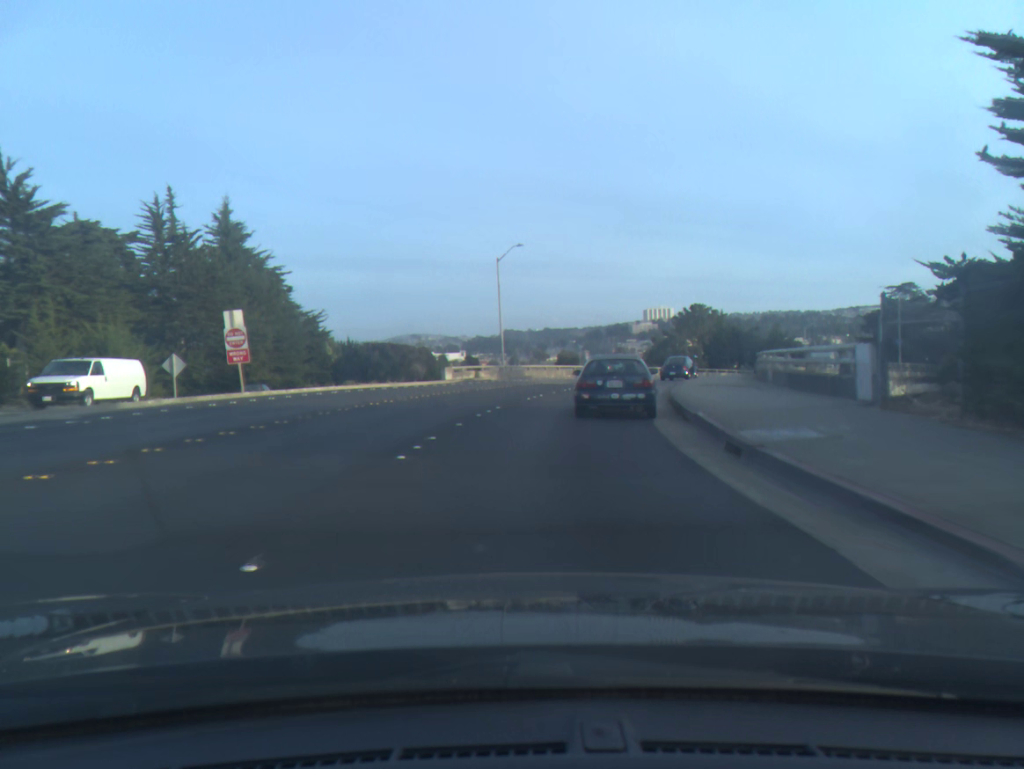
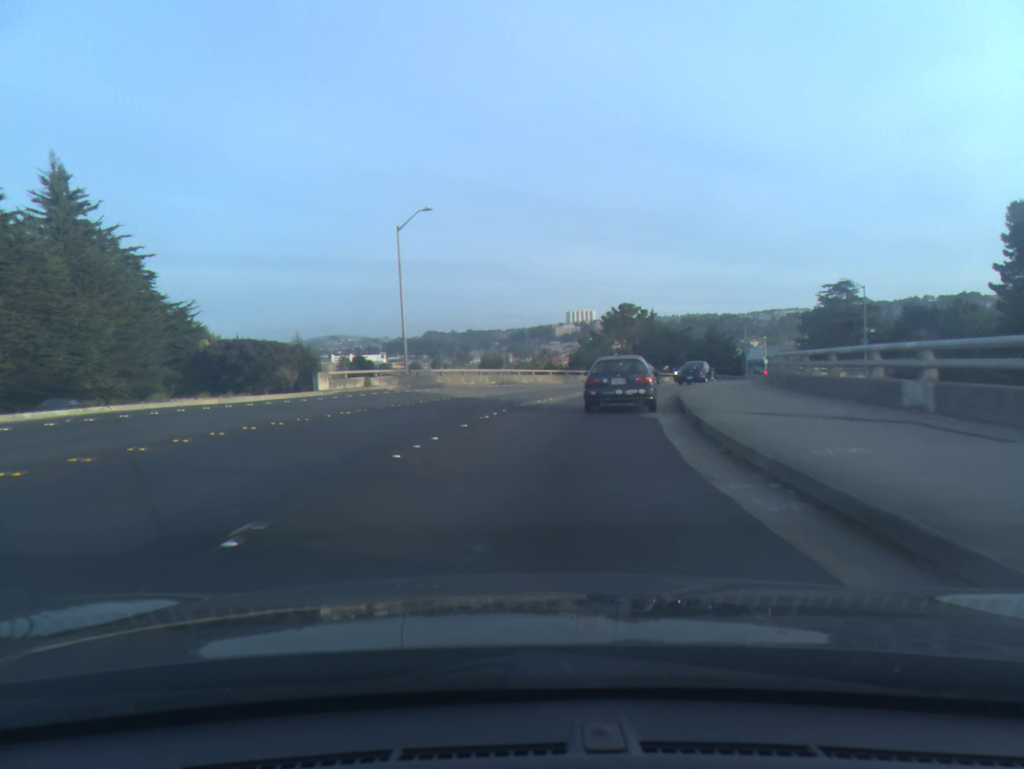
(+0.6, +13.8) m; +5°
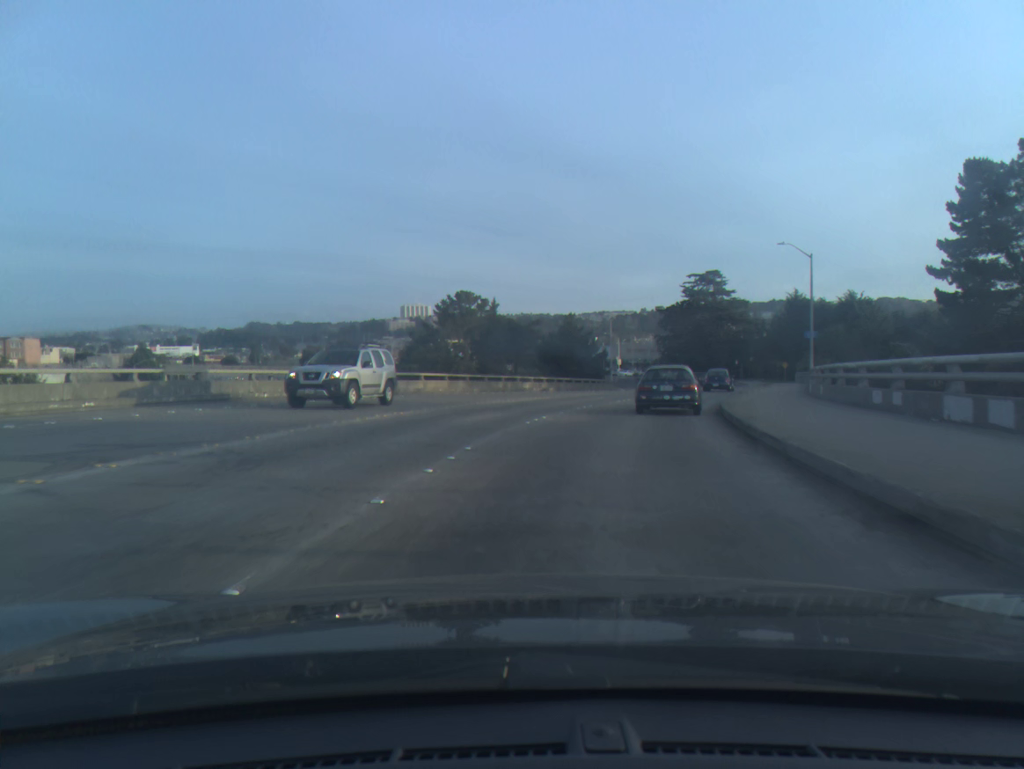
(+3.2, +29.2) m; +12°
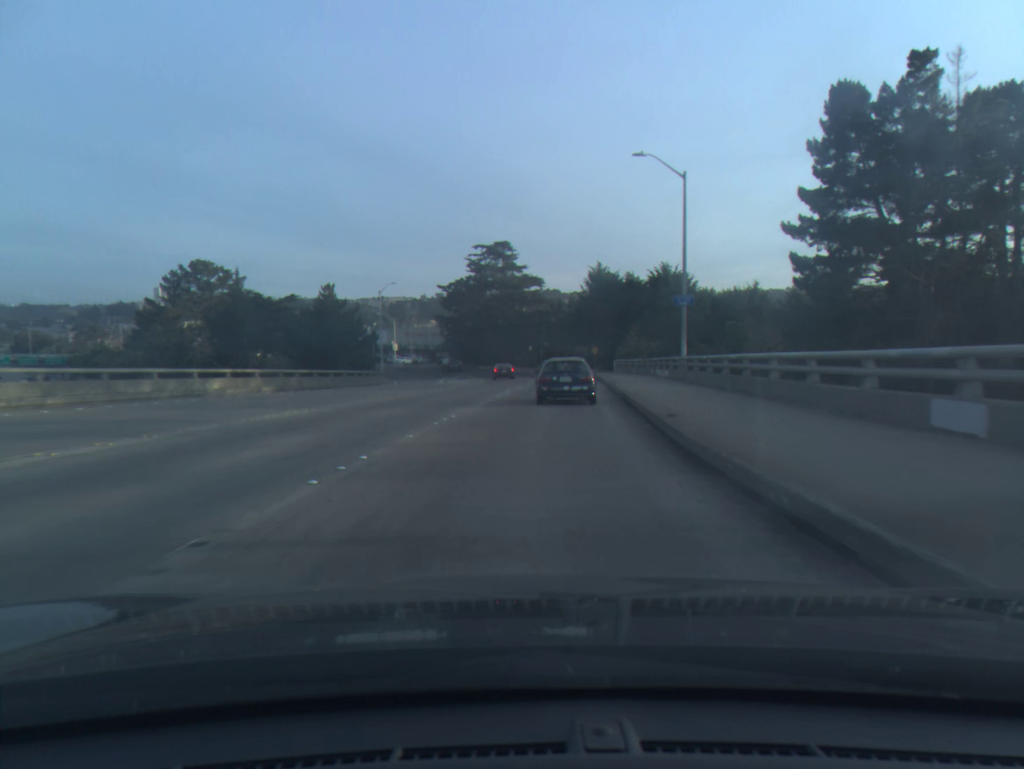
(+3.5, +22.9) m; +16°
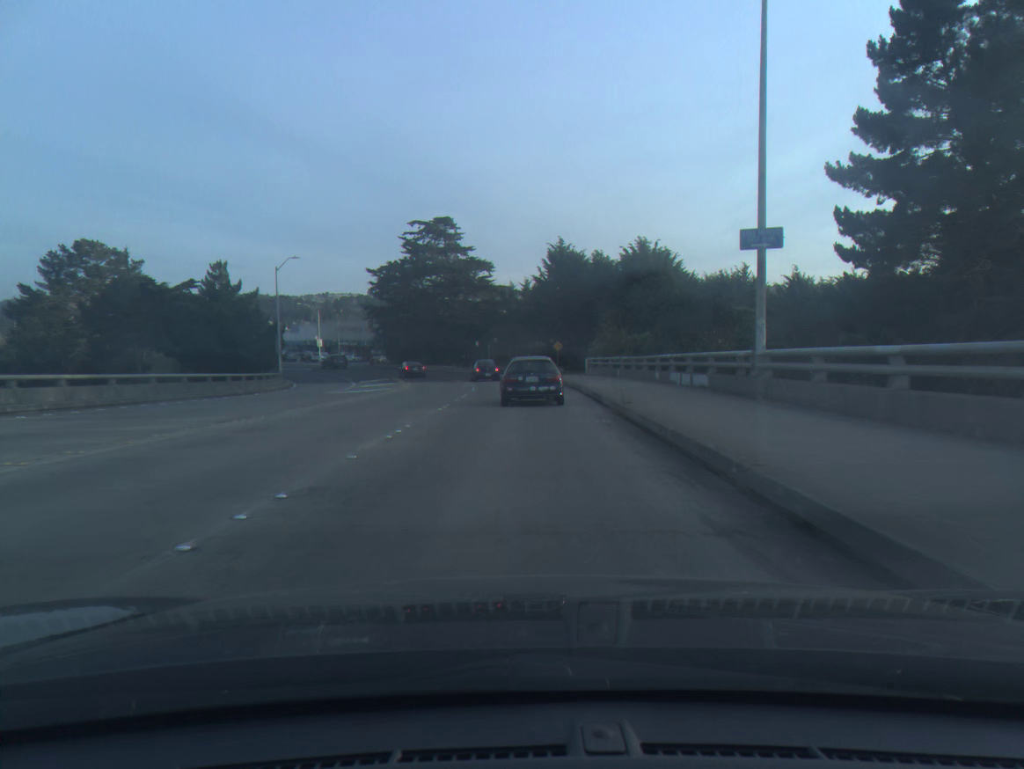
(+0.6, +17.0) m; +3°
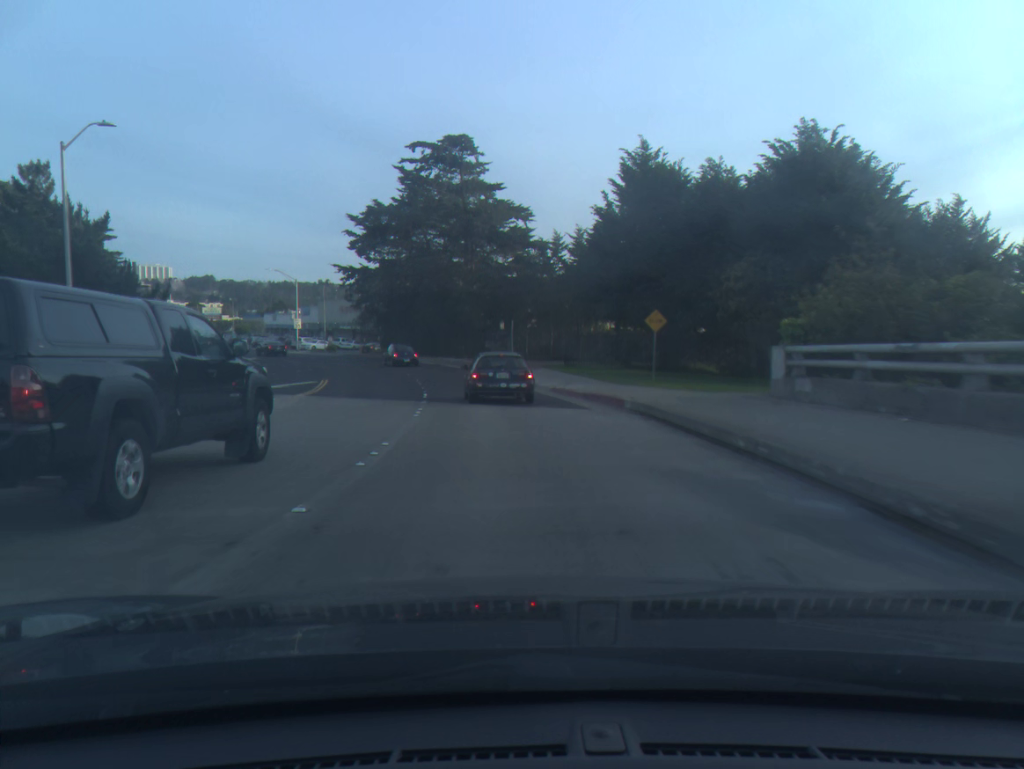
(-0.2, +33.0) m; -4°
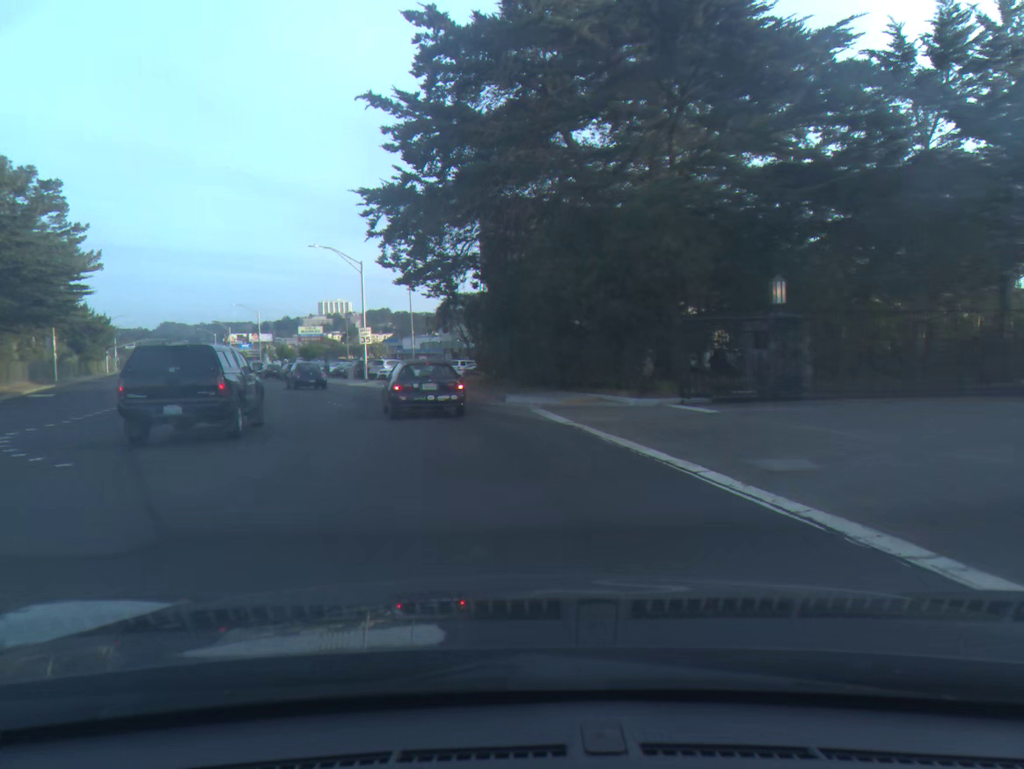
(-3.2, +40.0) m; -12°
